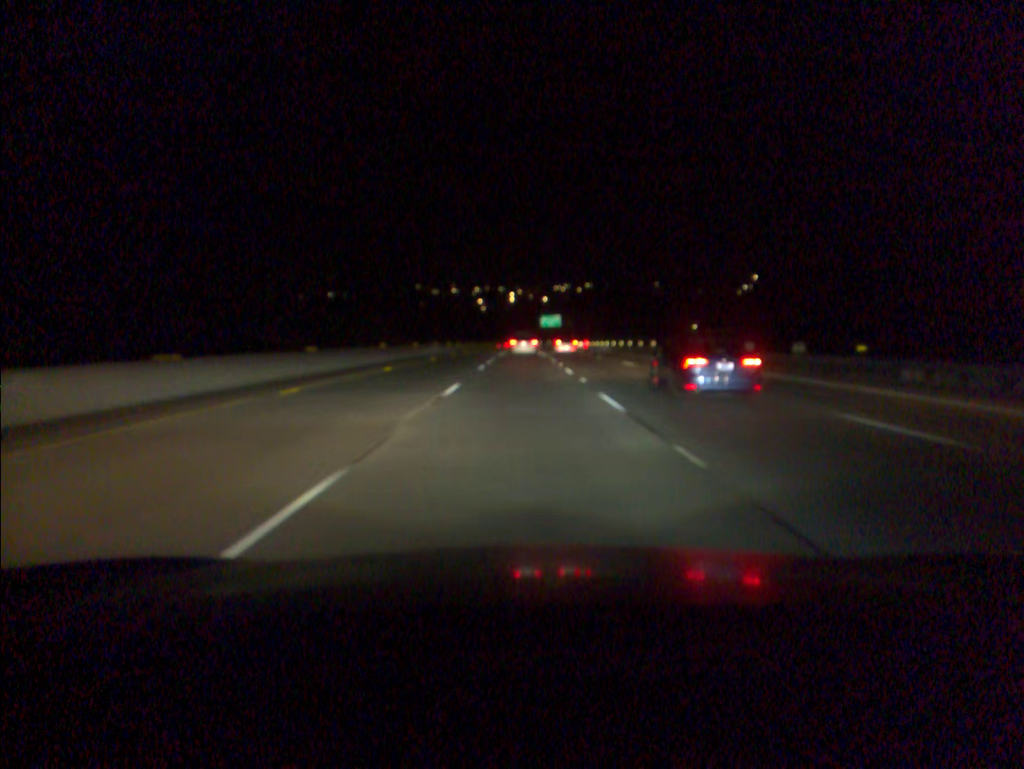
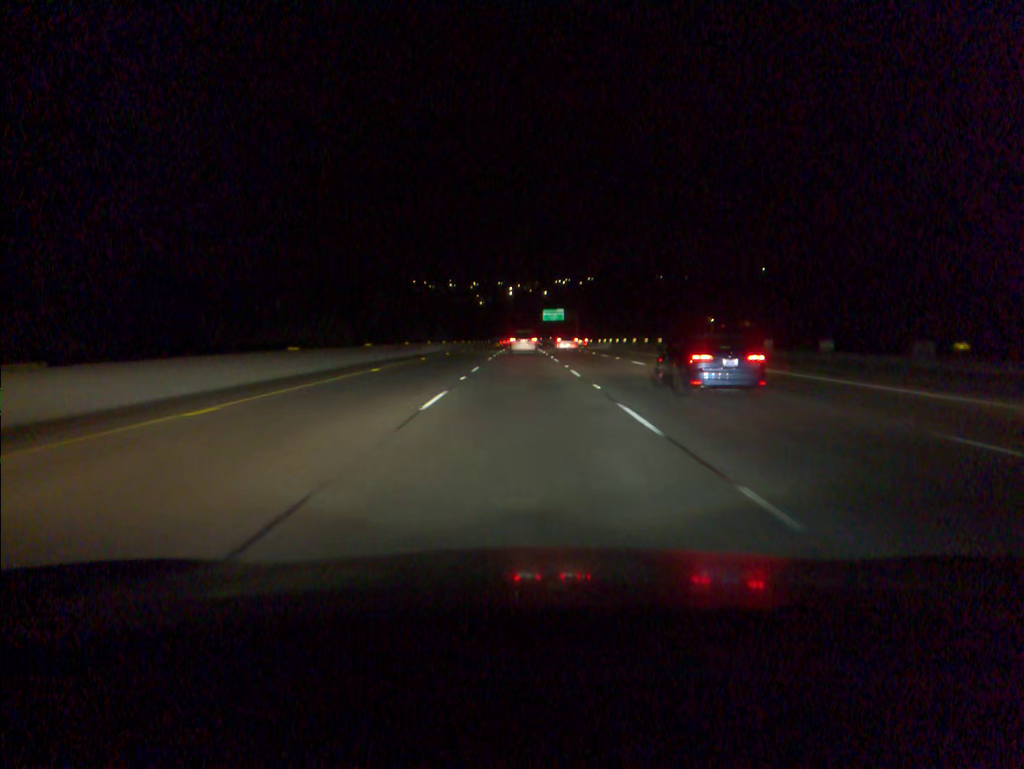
(0.0, +18.1) m; 0°
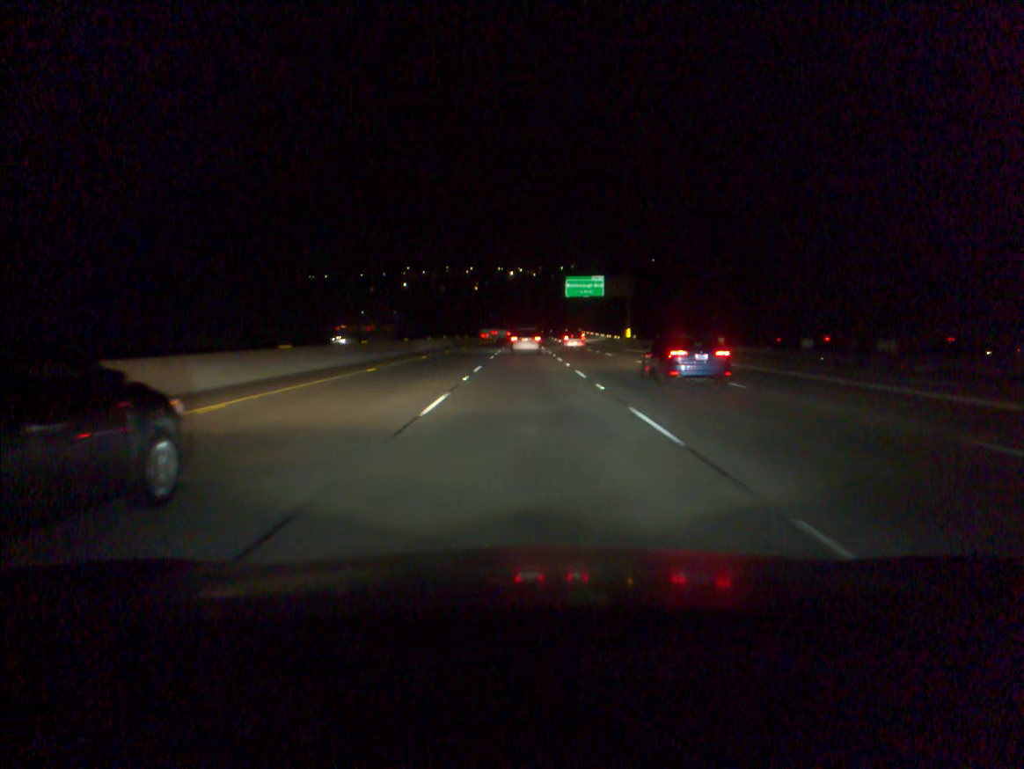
(-0.1, +88.8) m; 0°
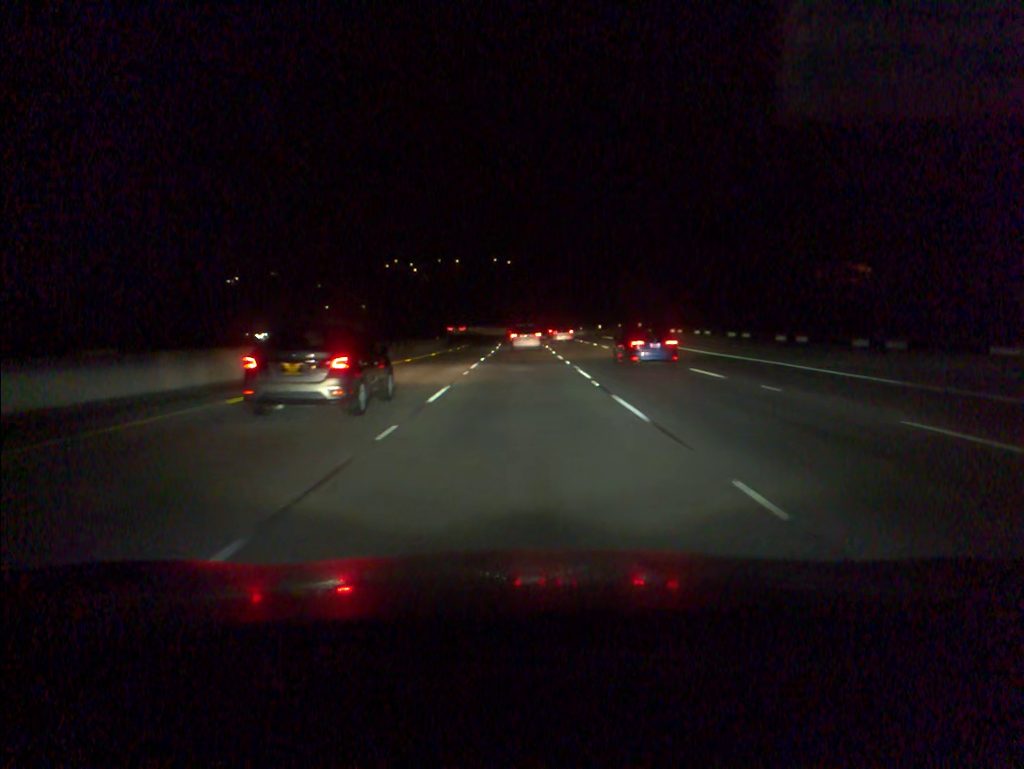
(+0.2, +85.7) m; 0°
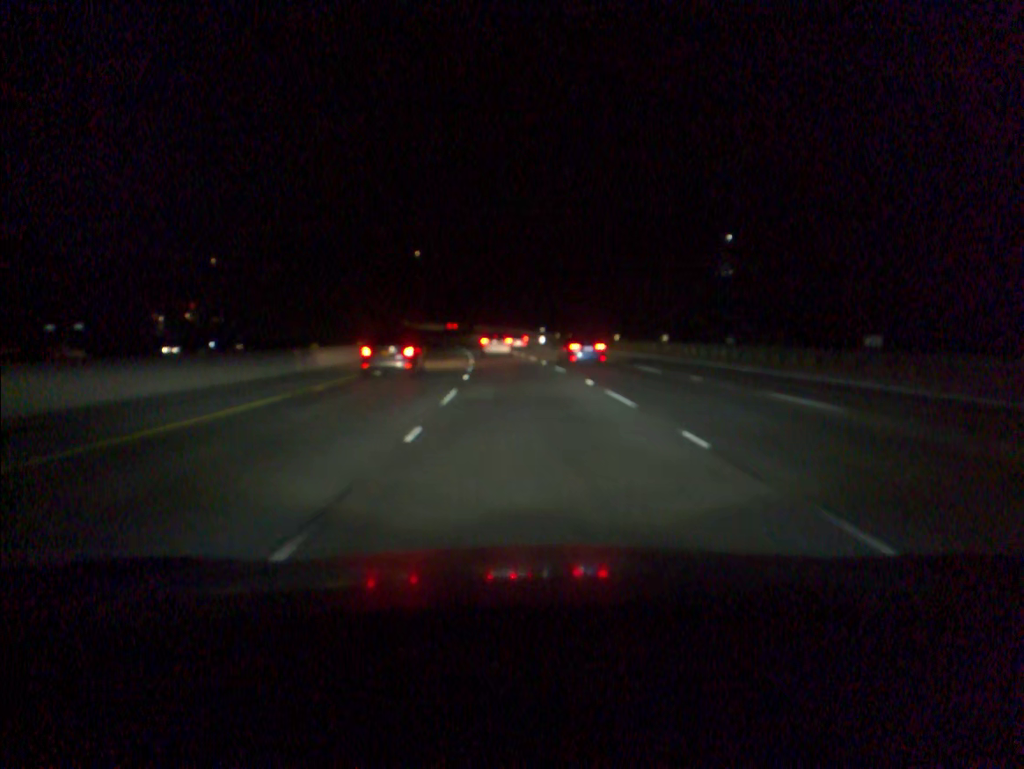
(-0.7, +83.3) m; -2°
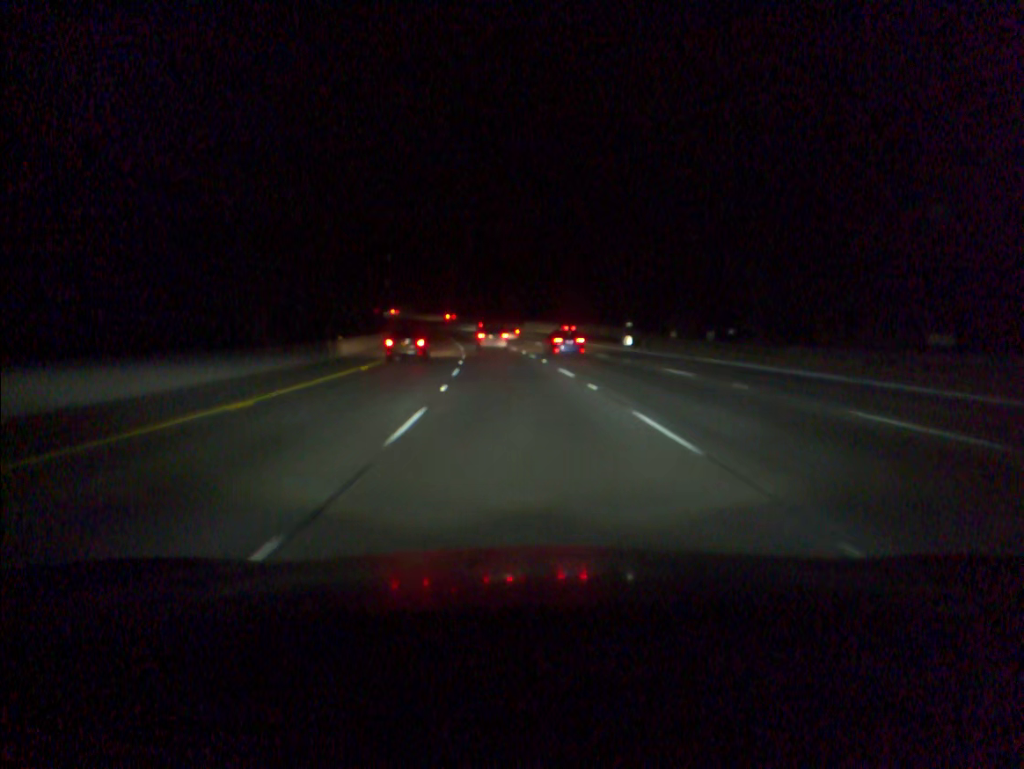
(-1.6, +49.4) m; -4°
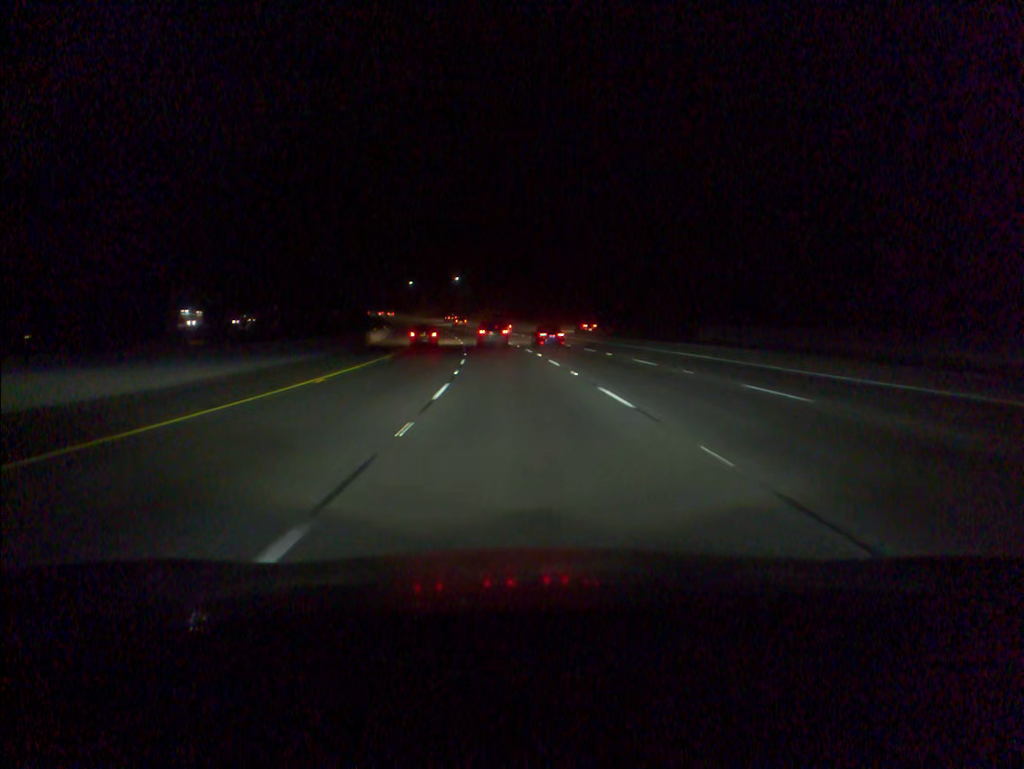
(-5.5, +81.5) m; -7°
